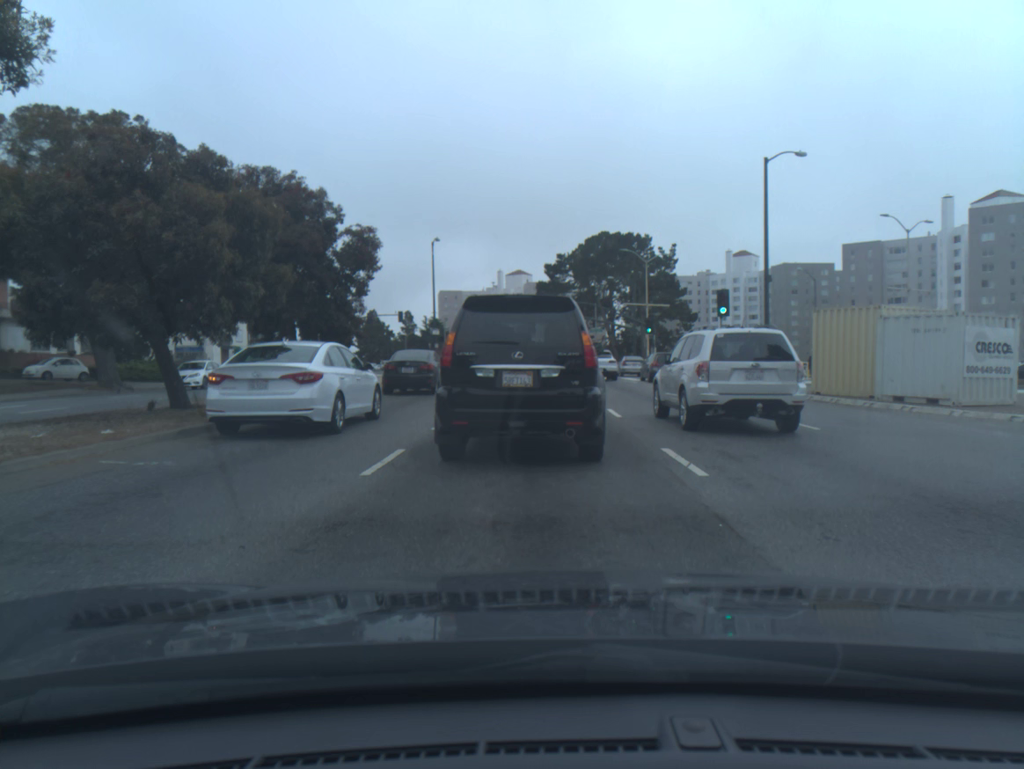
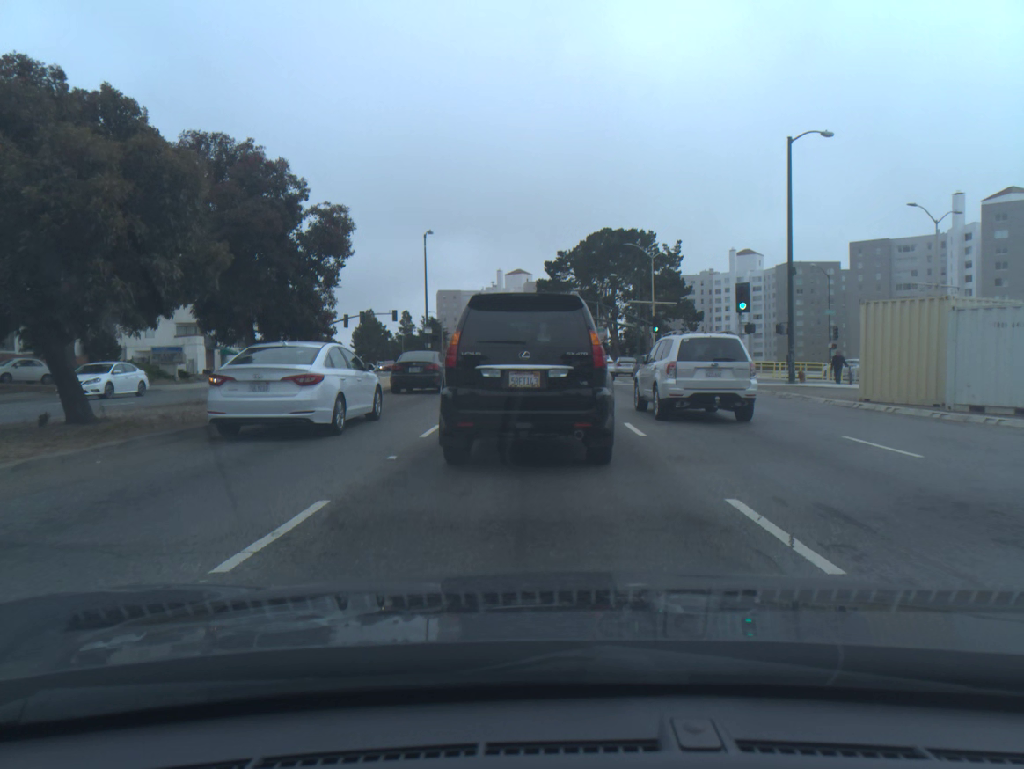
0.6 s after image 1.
(0.0, +3.5) m; 0°
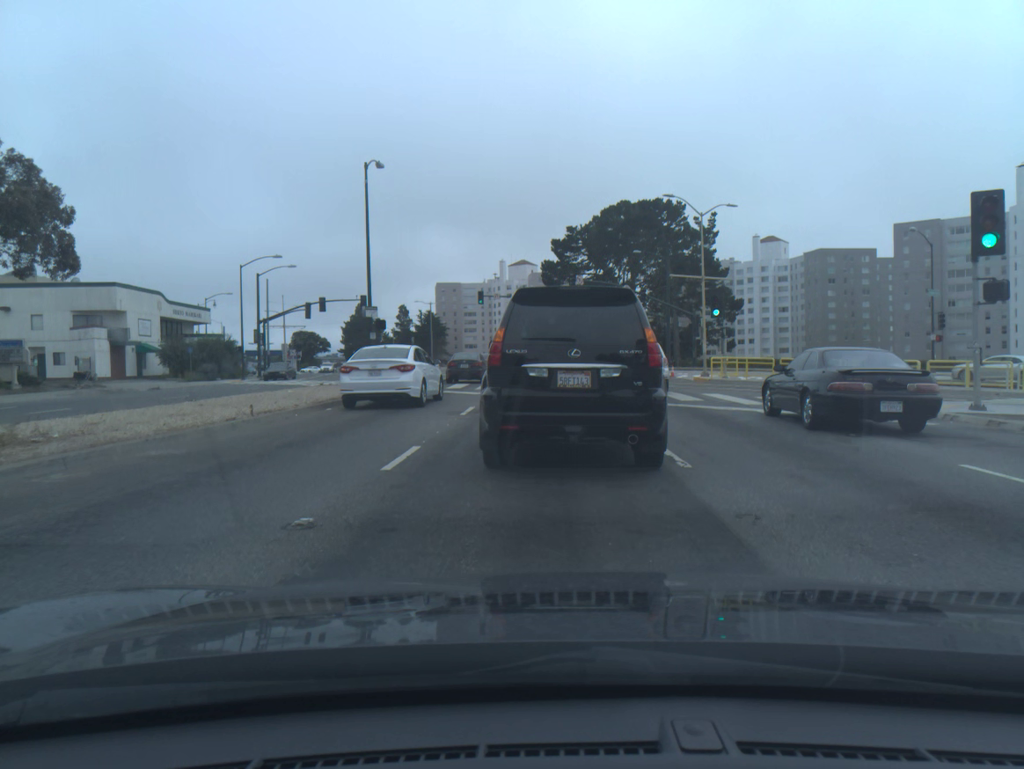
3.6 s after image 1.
(-0.1, +18.5) m; 0°
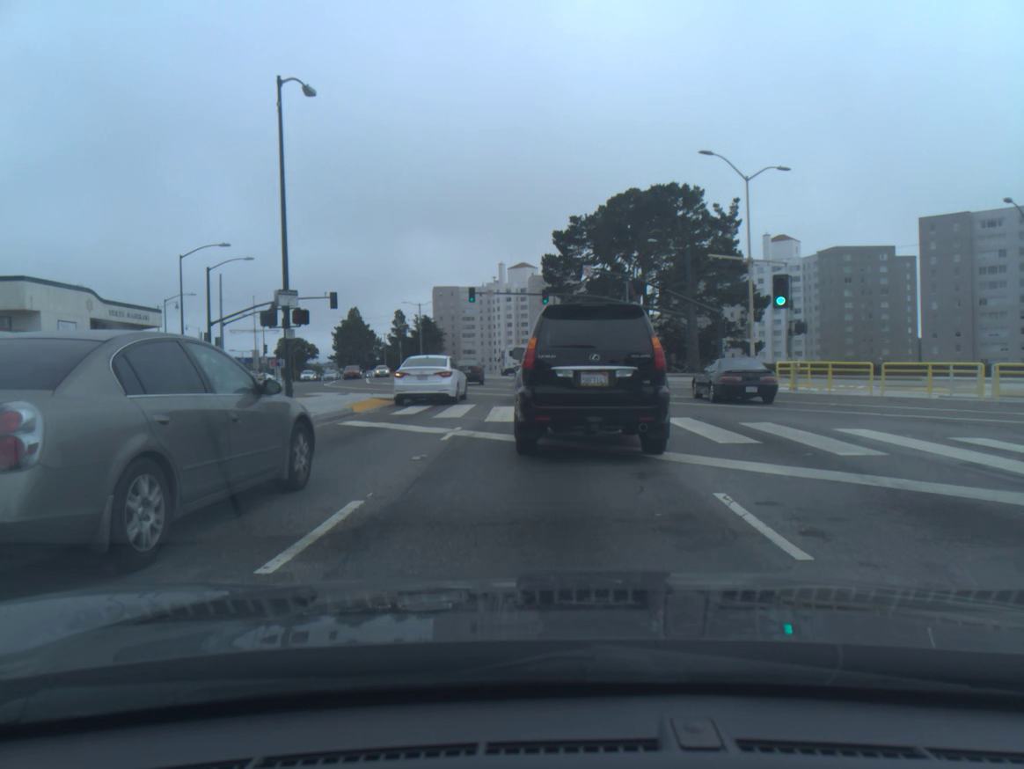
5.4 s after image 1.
(-0.1, +11.0) m; 0°
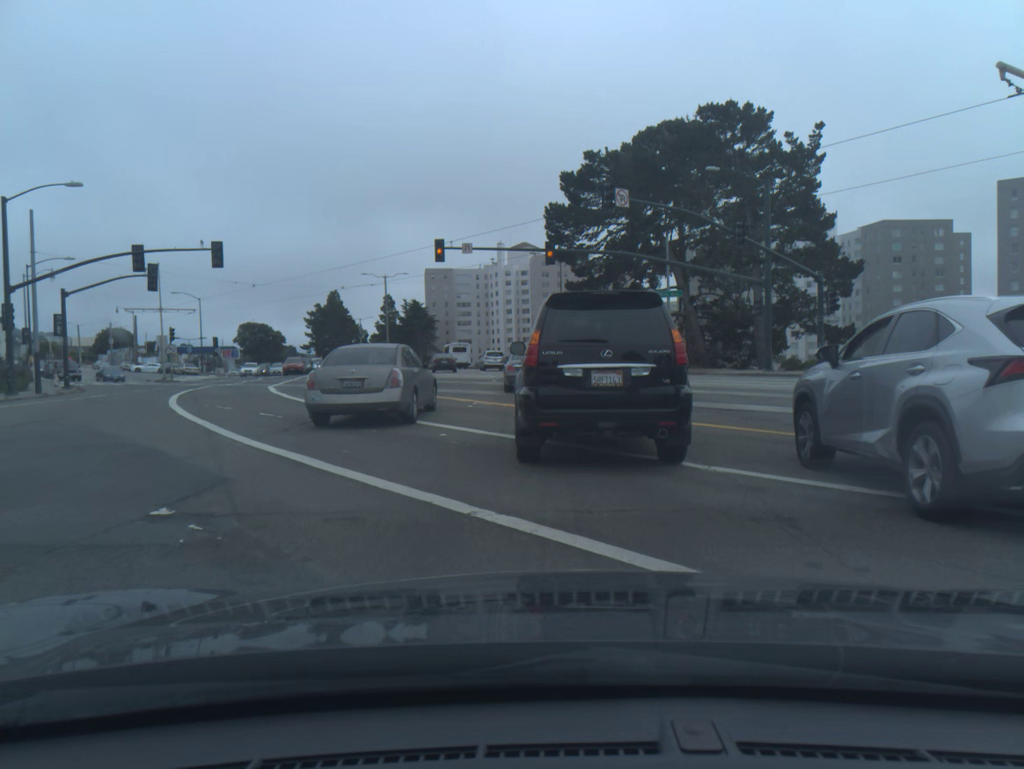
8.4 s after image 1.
(+0.1, +22.5) m; 0°
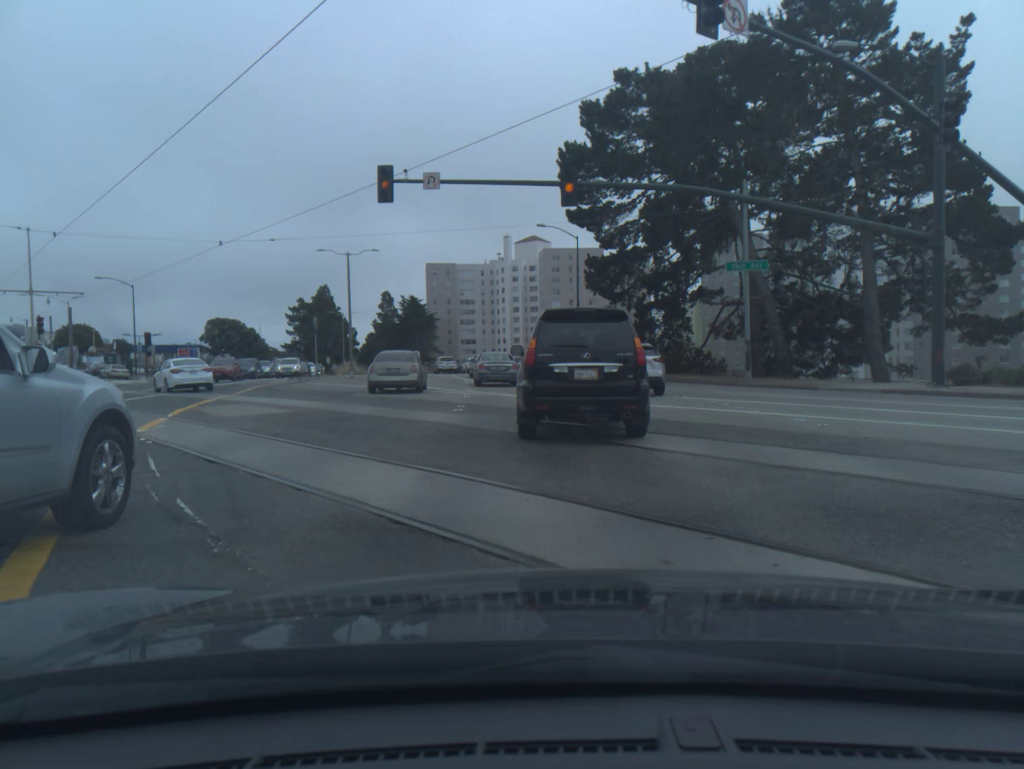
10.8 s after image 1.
(-0.1, +18.4) m; 0°
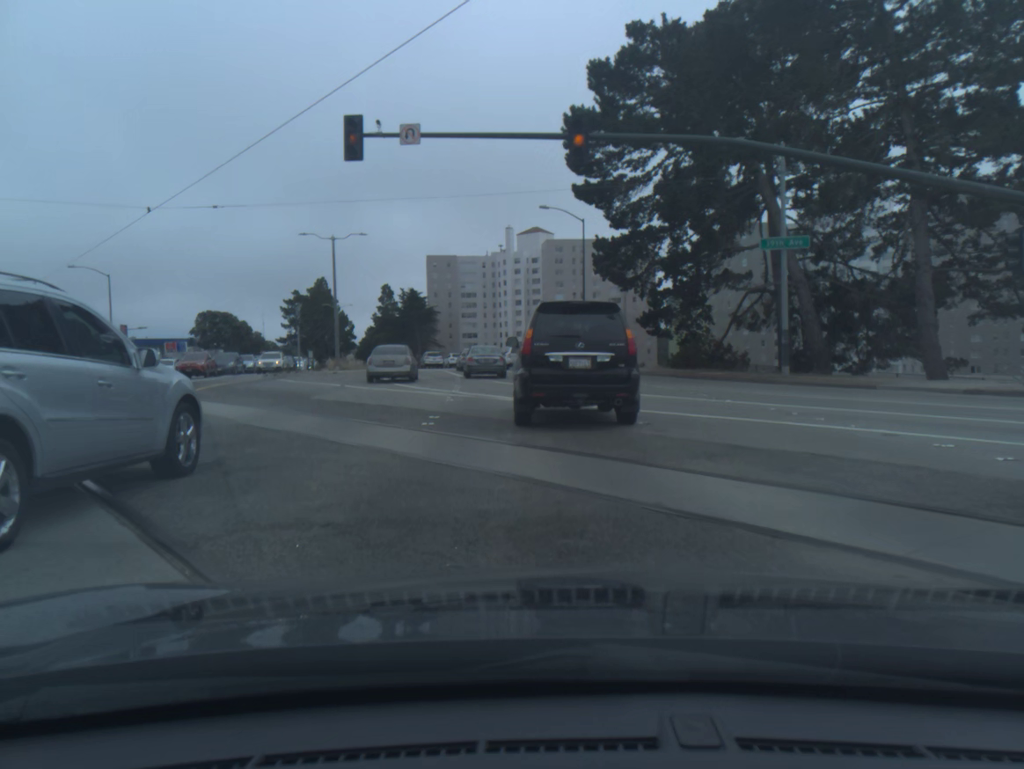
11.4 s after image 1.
(0.0, +5.1) m; -1°
